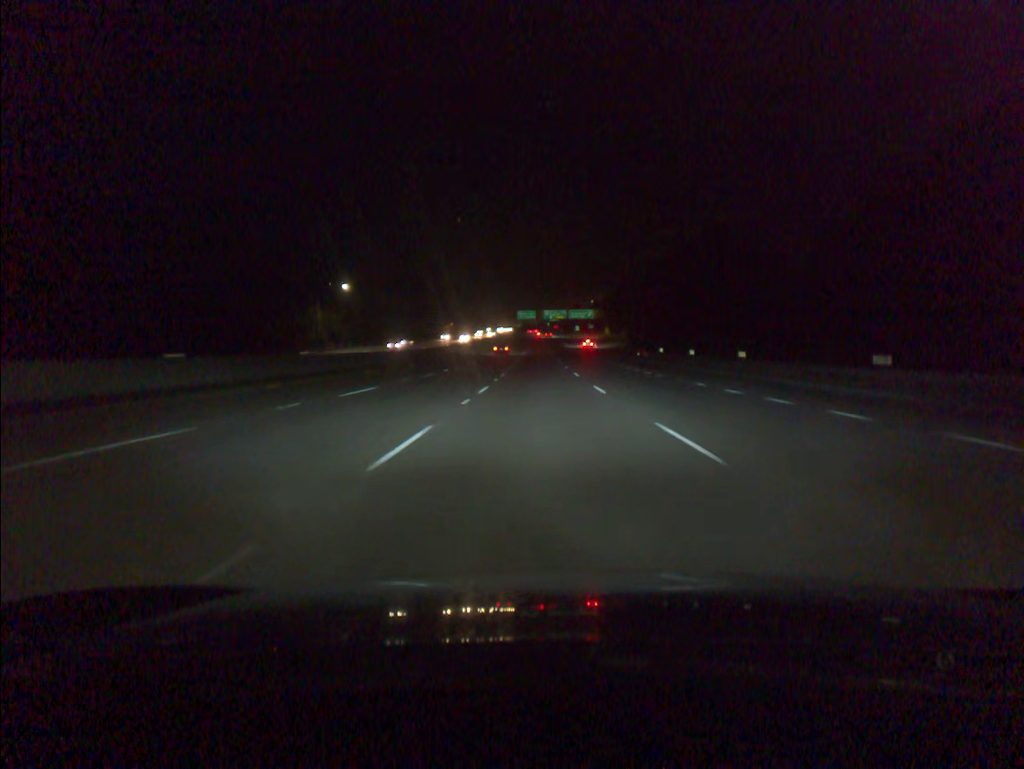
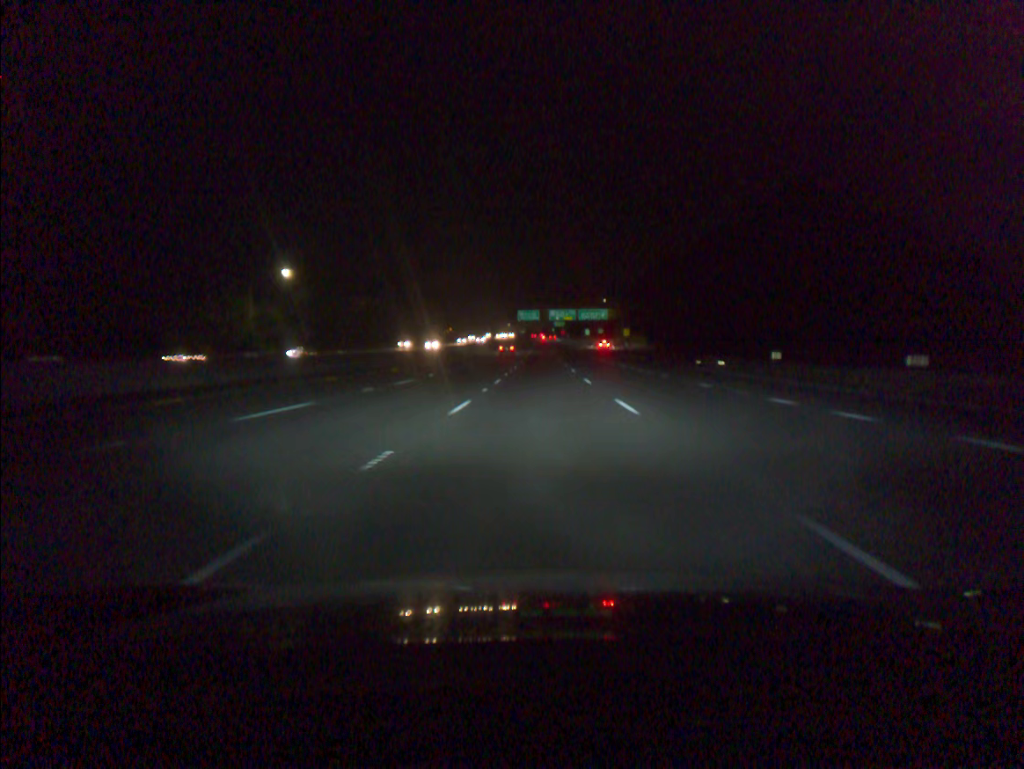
(-0.1, +36.7) m; 0°
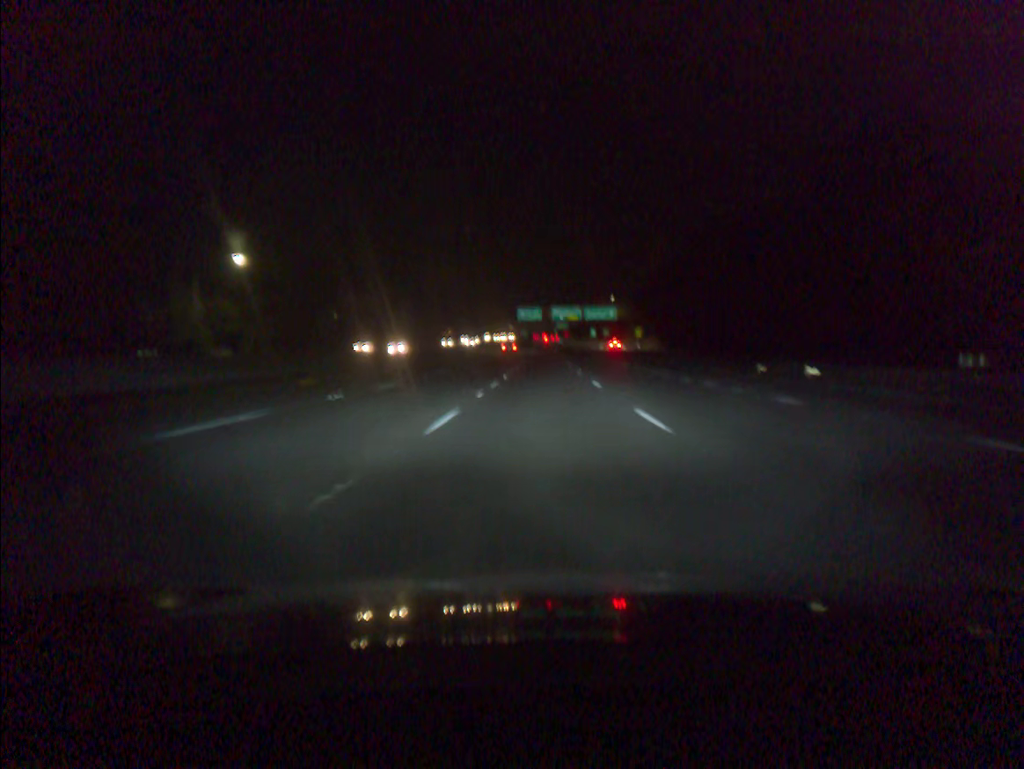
(0.0, +18.3) m; 0°
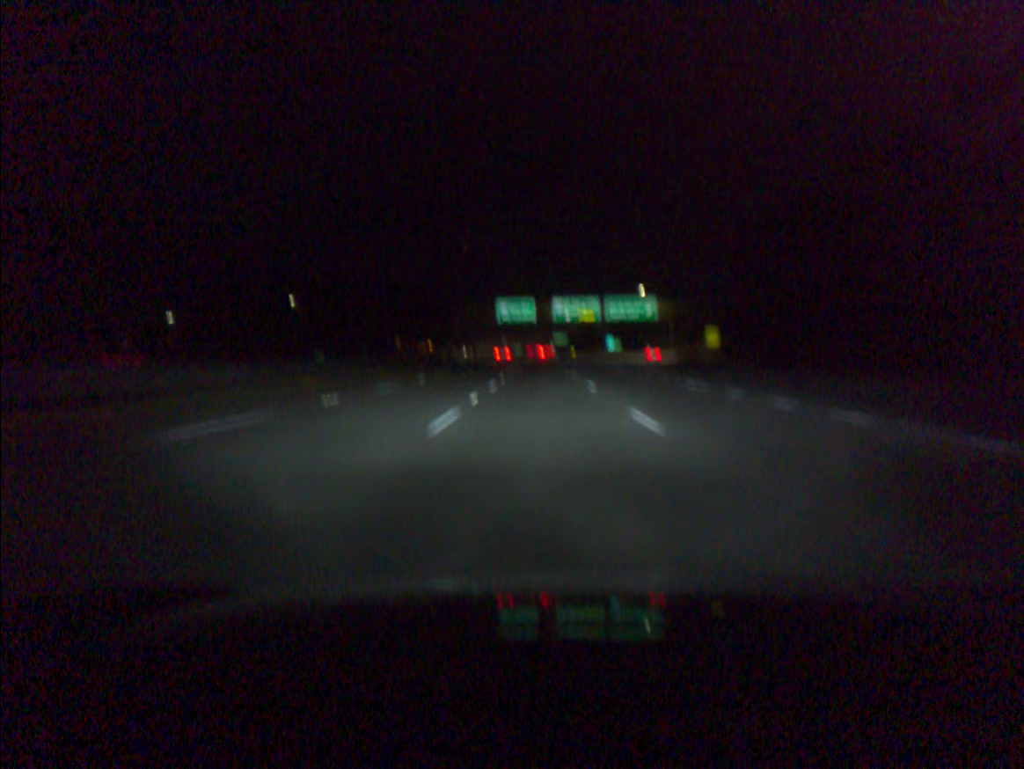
(+0.2, +72.6) m; 0°
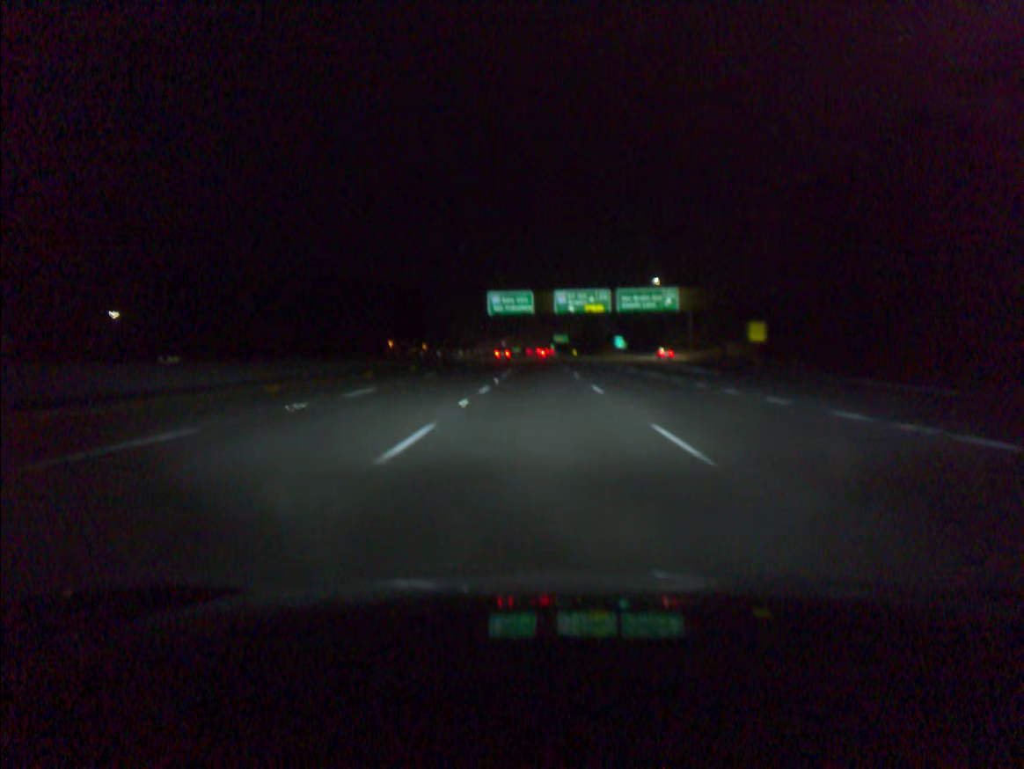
(0.0, +18.1) m; 0°
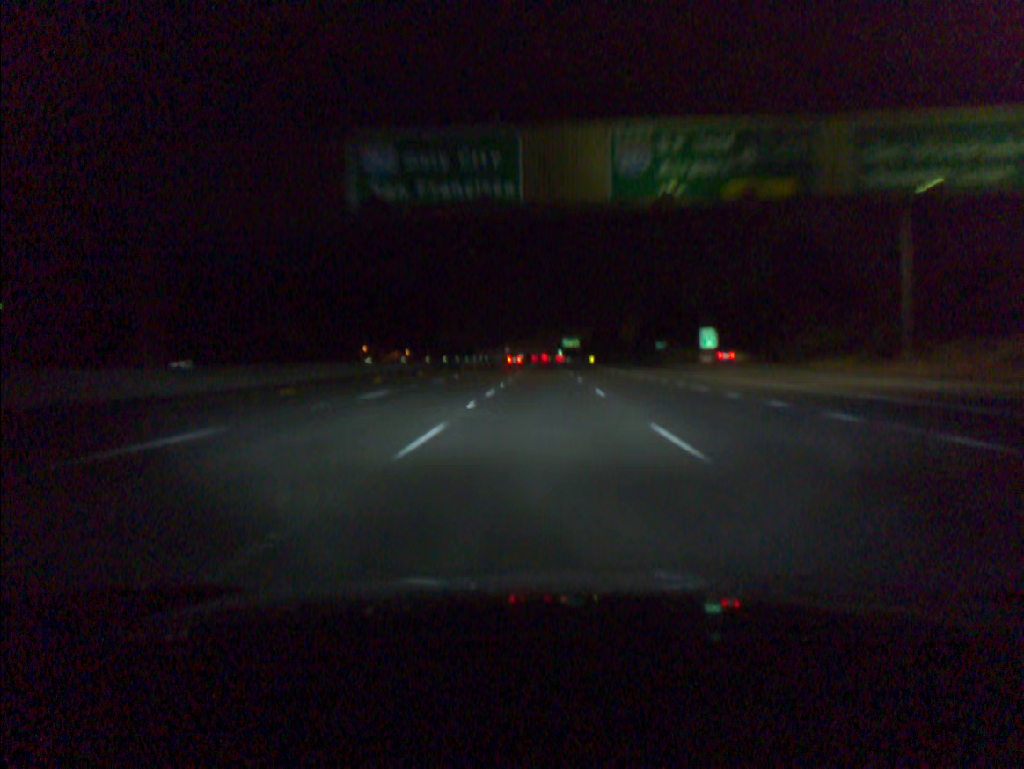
(-0.2, +72.1) m; 0°
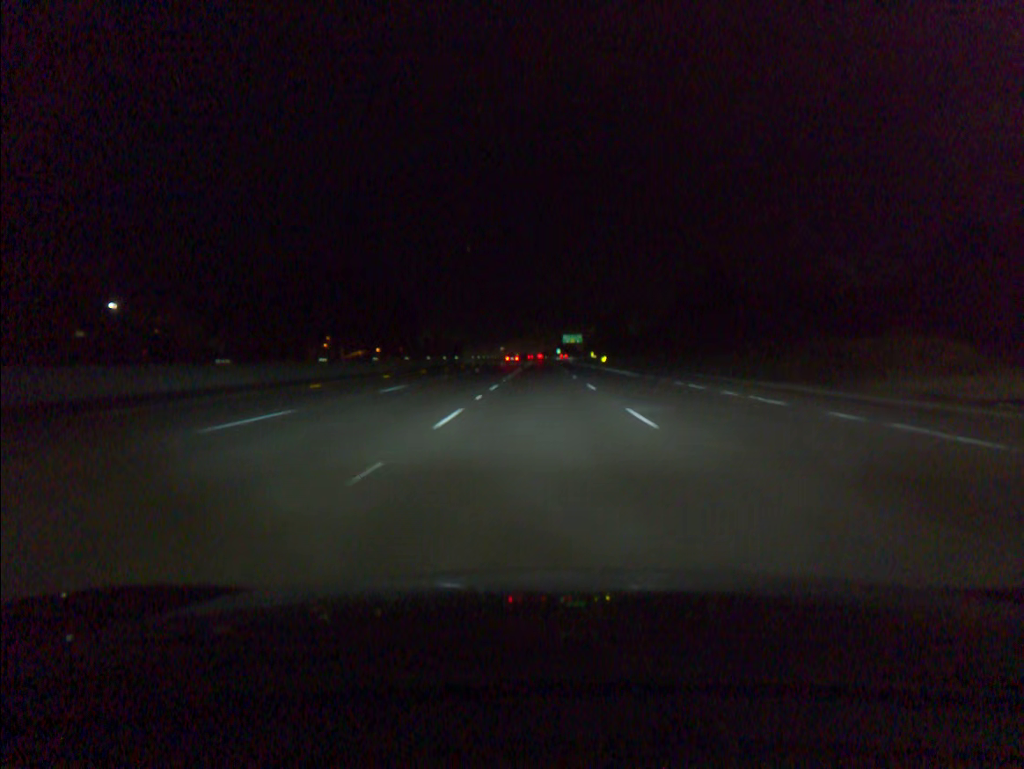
(+0.1, +54.6) m; 0°
